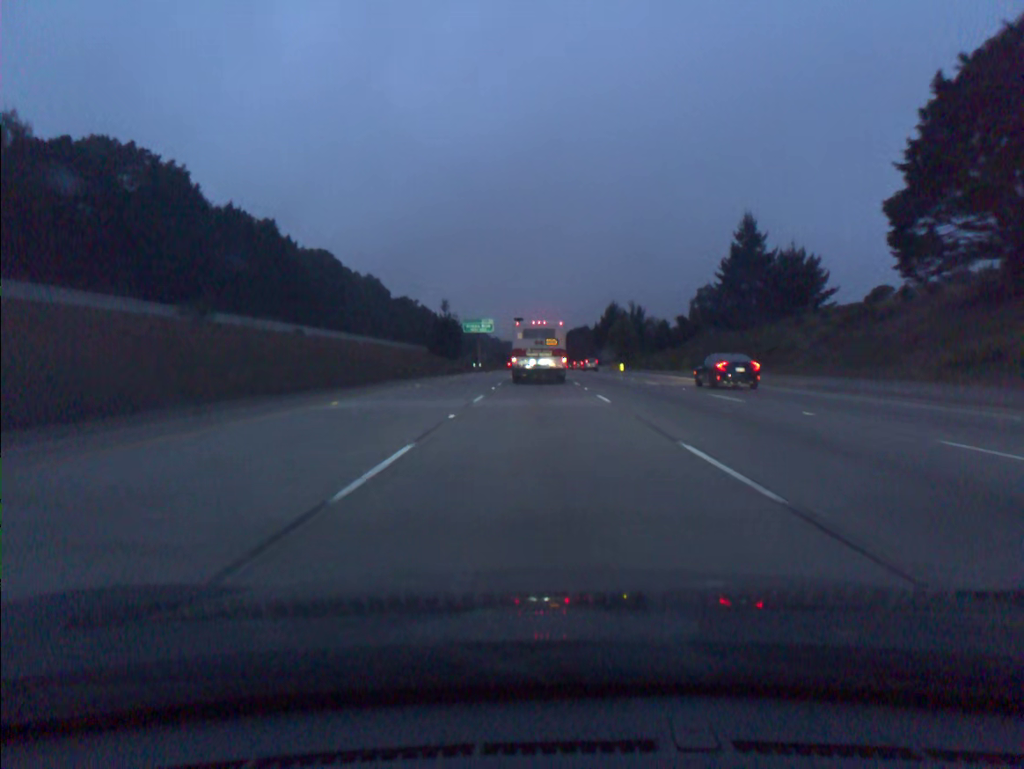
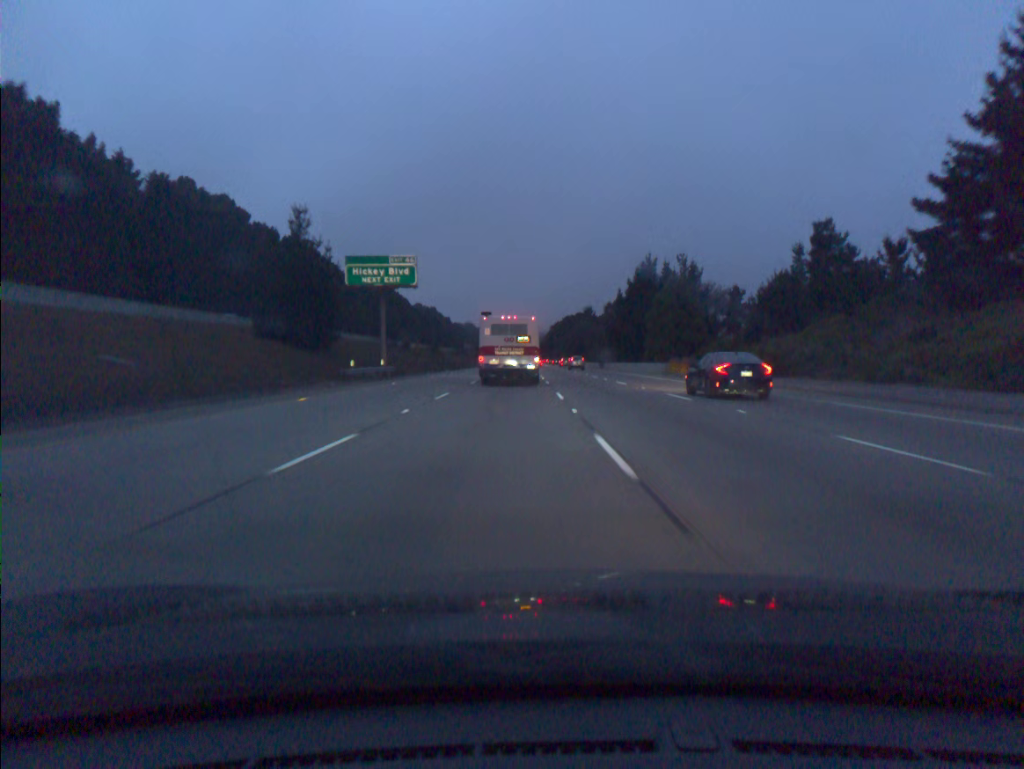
(+0.5, +71.7) m; +1°
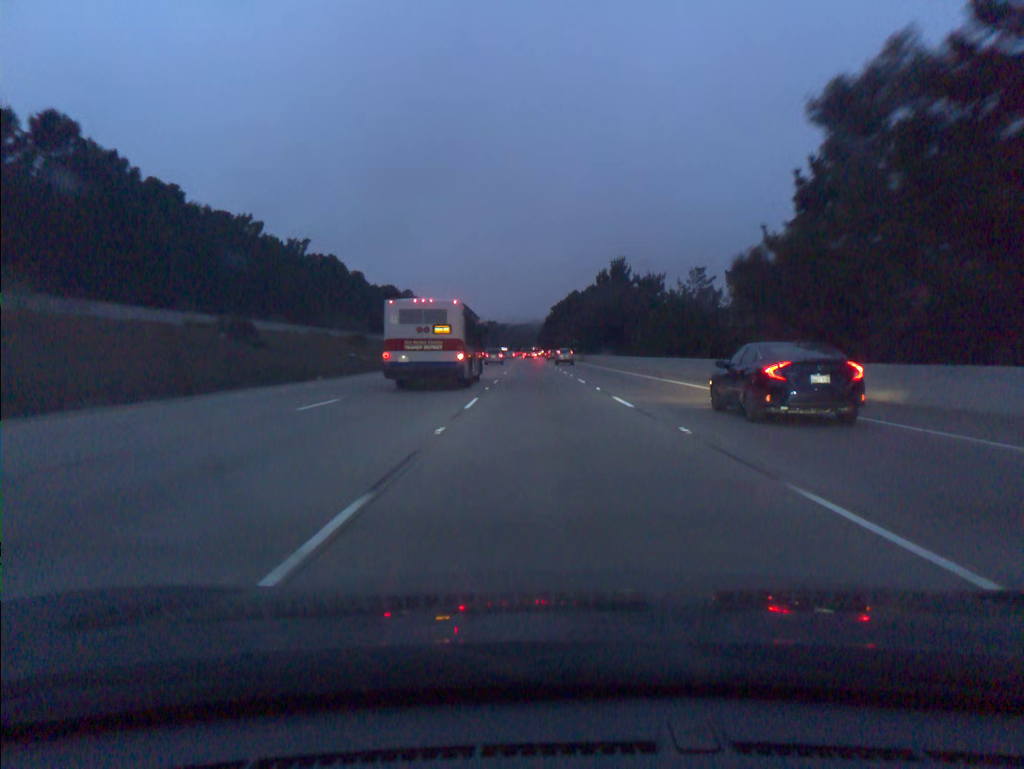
(+0.7, +93.1) m; 0°
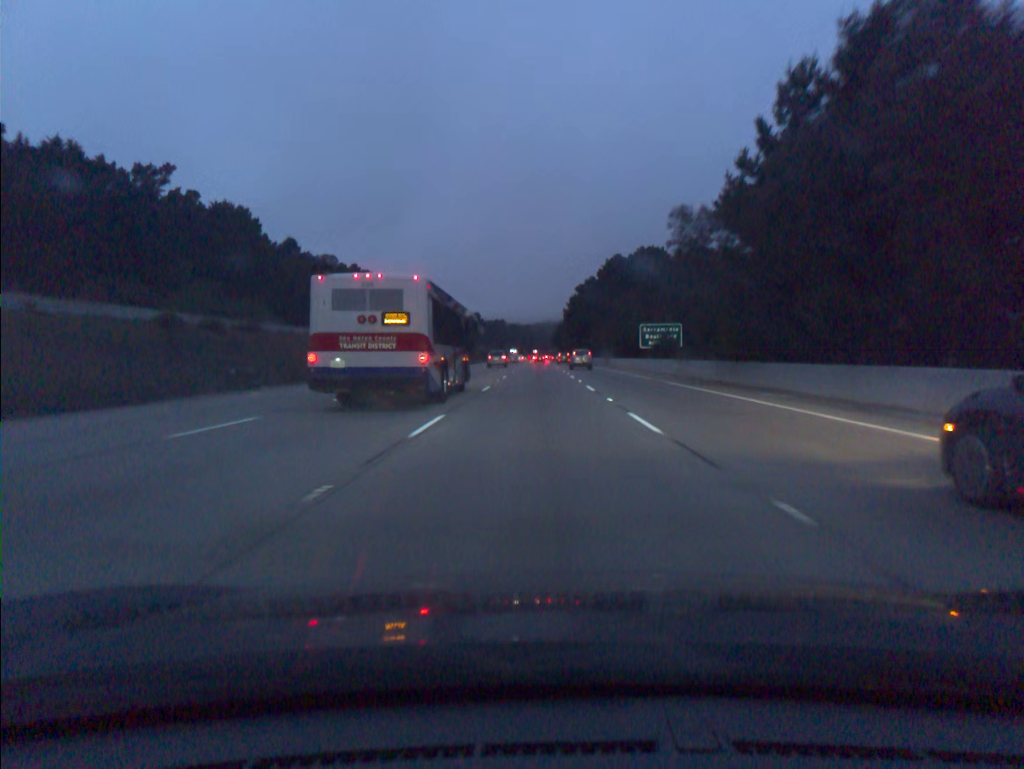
(-1.2, +93.2) m; -1°
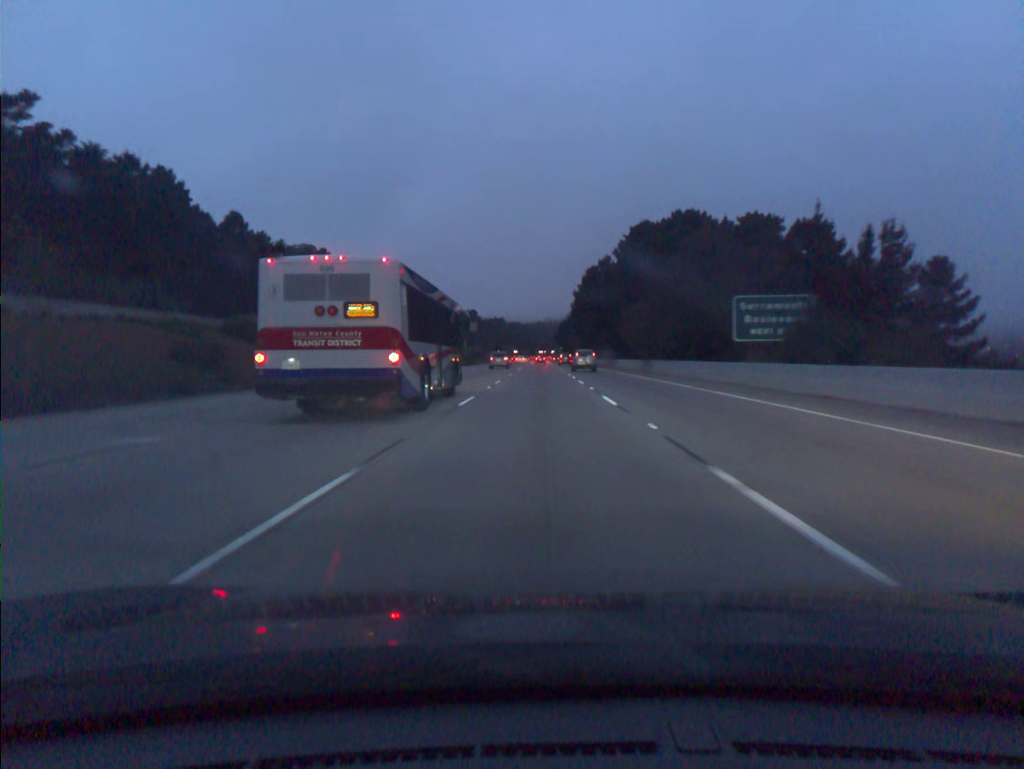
(0.0, +36.8) m; 0°
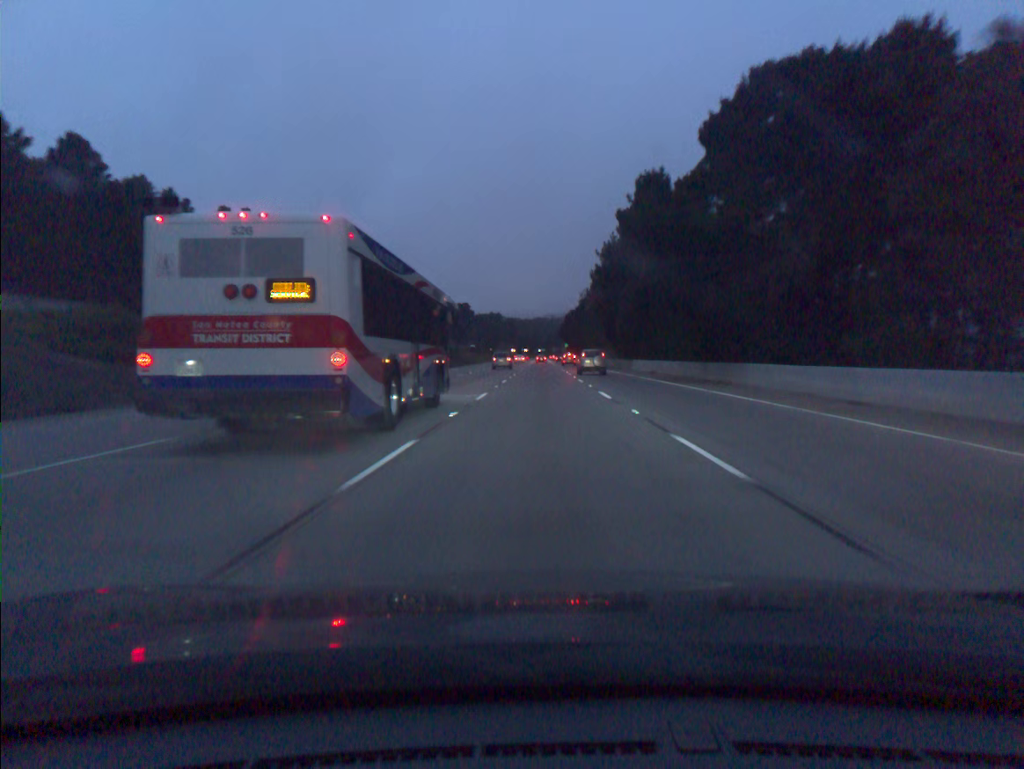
(-0.1, +55.0) m; 0°
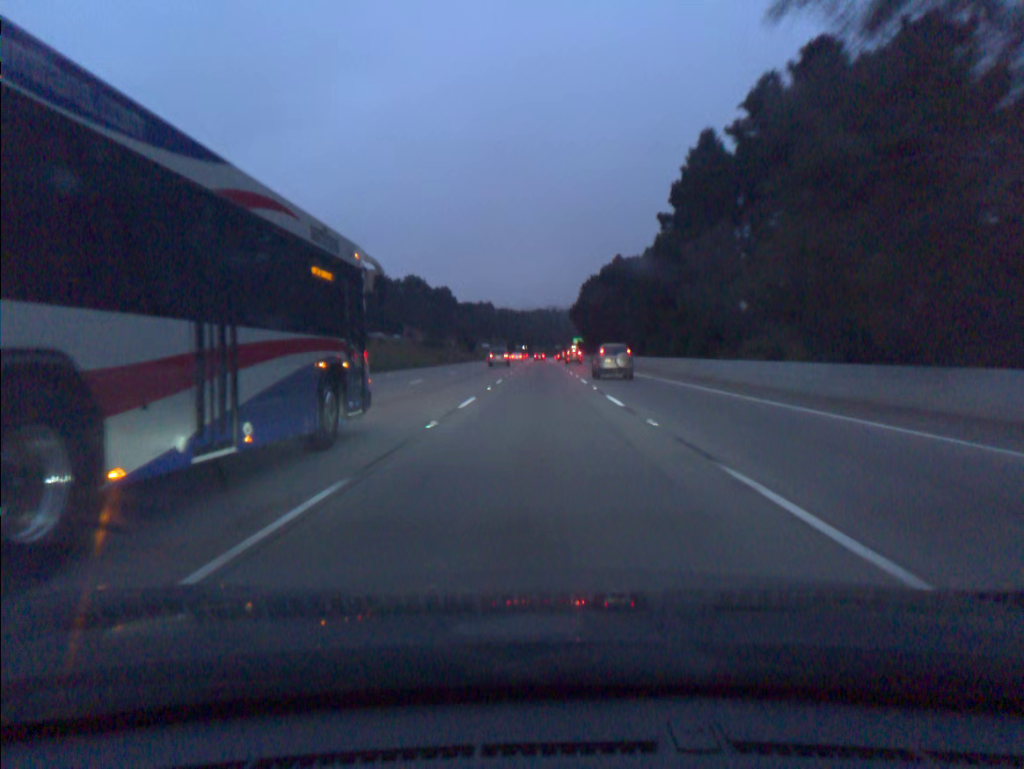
(+0.2, +91.4) m; 0°
